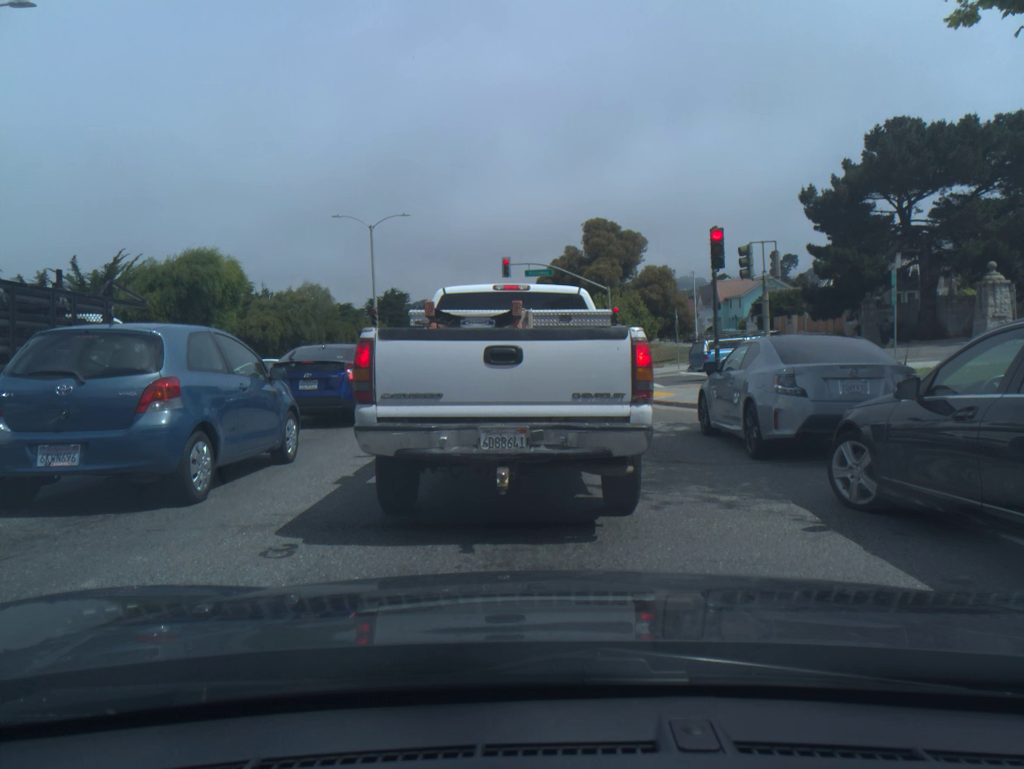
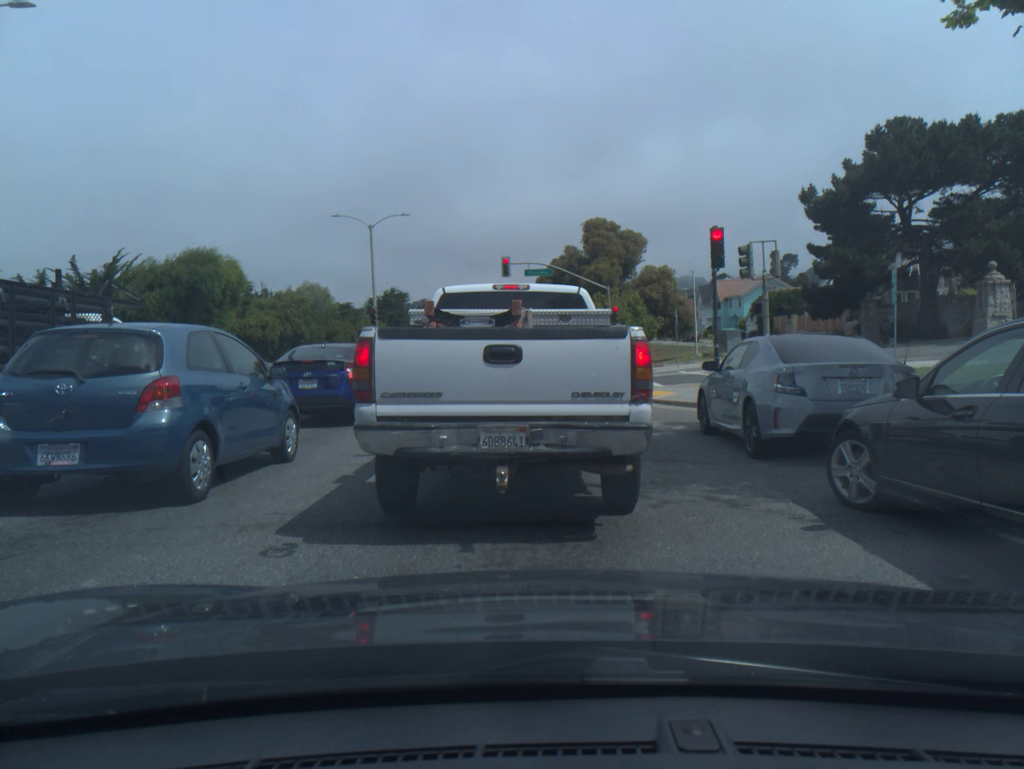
(0.0, 0.0) m; 0°
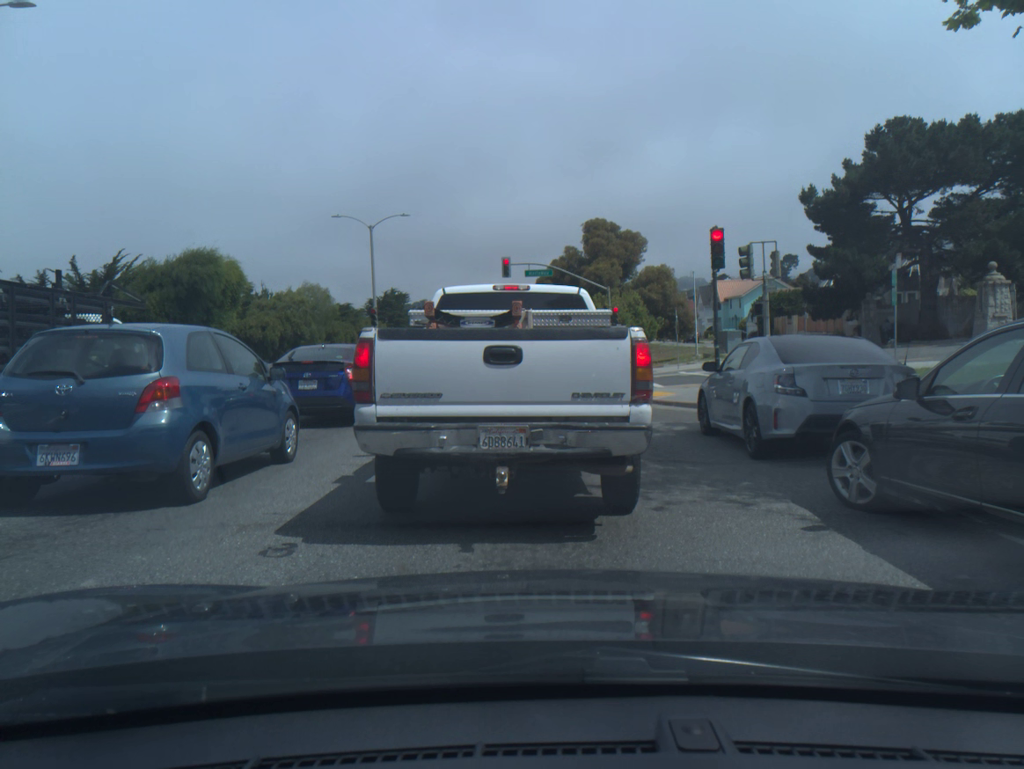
(0.0, 0.0) m; 0°
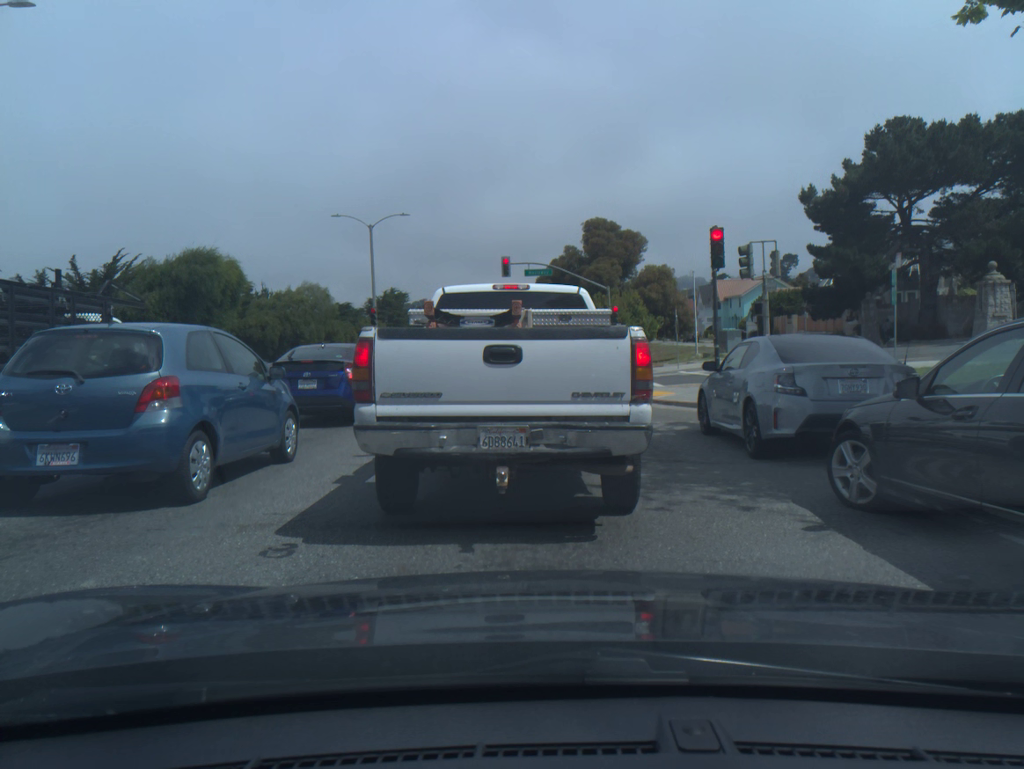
(0.0, 0.0) m; 0°
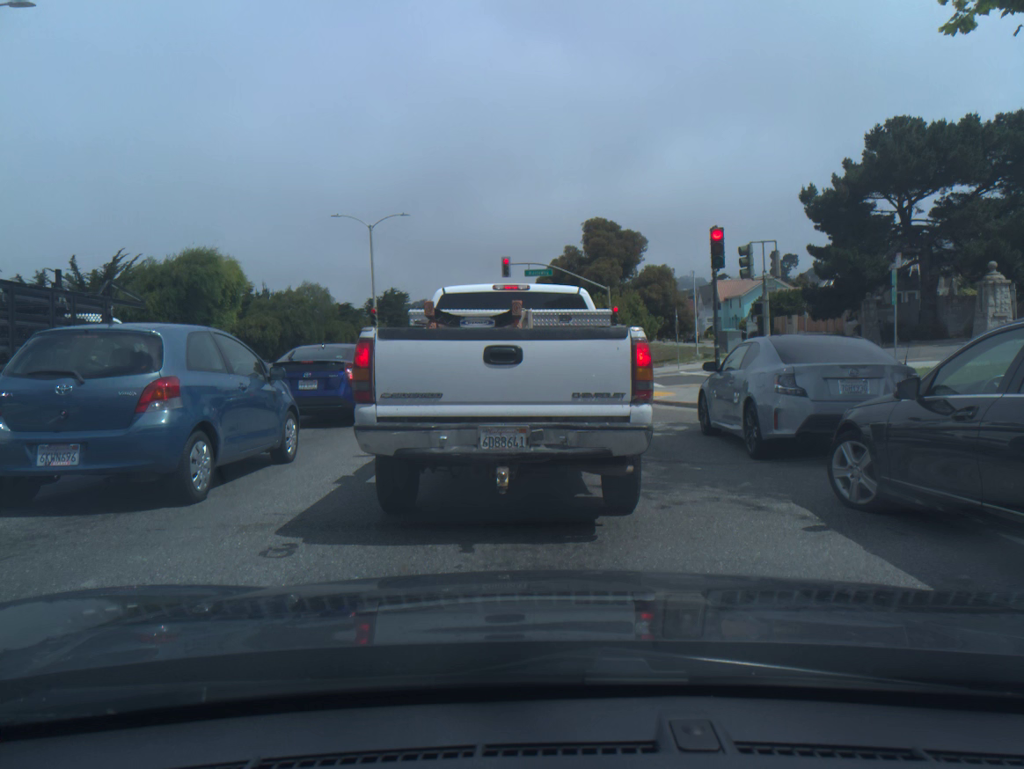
(-0.1, -0.1) m; 0°
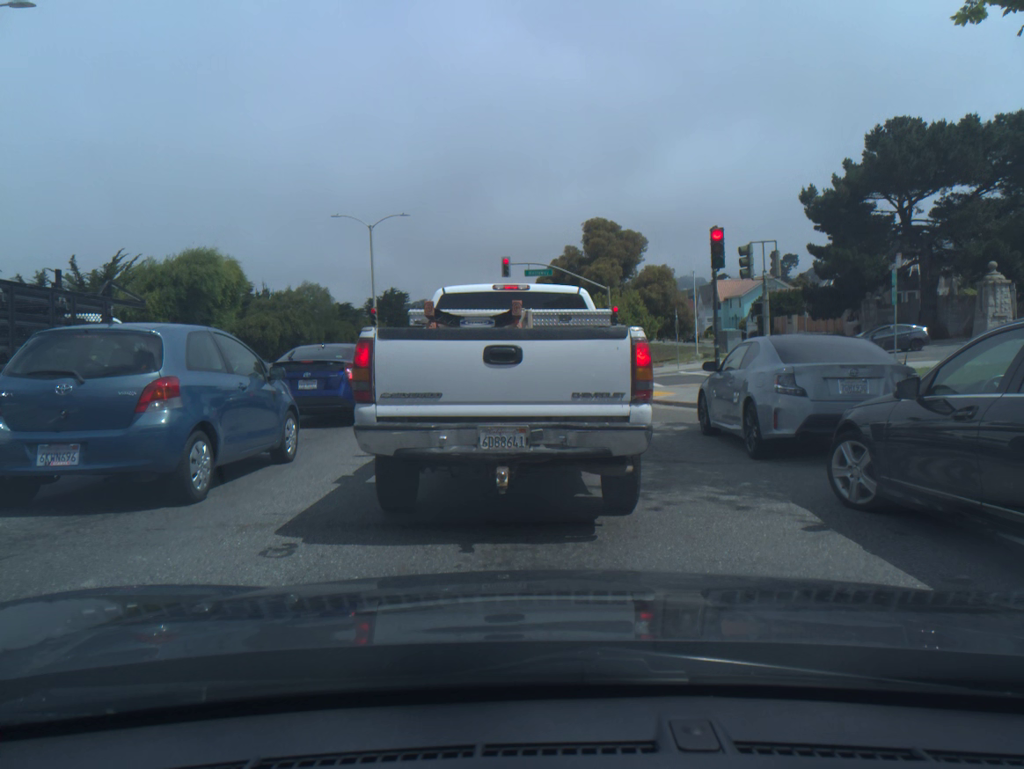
(-0.1, -0.1) m; 0°
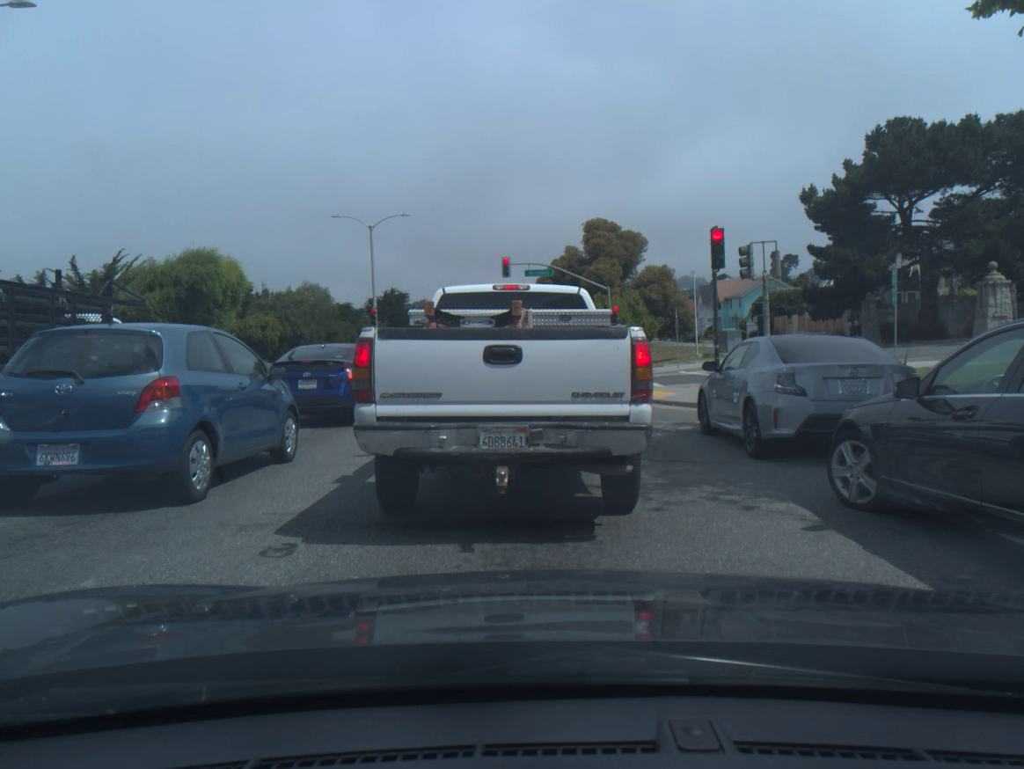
(0.0, 0.0) m; 0°
